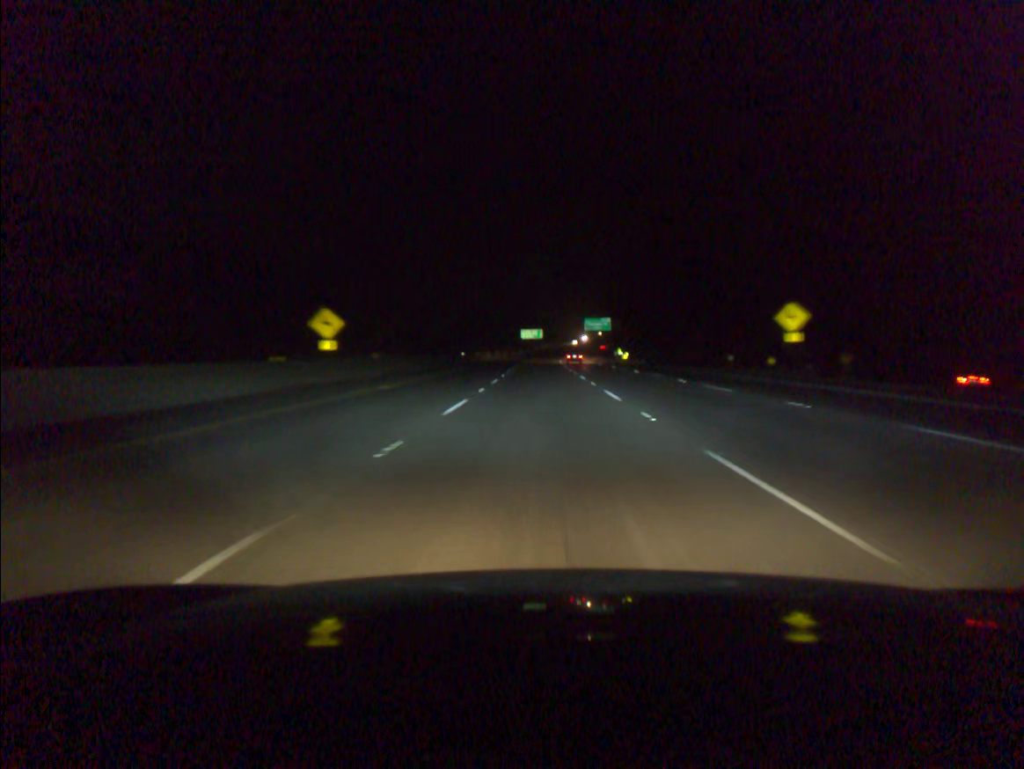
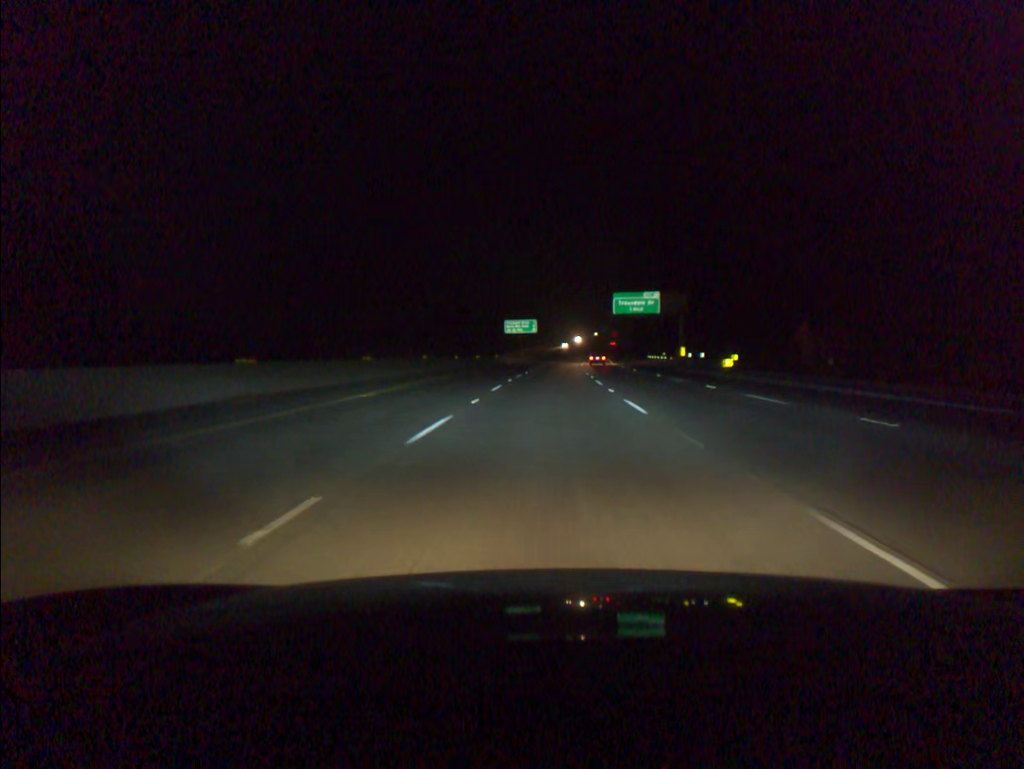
(+0.1, +76.8) m; 0°
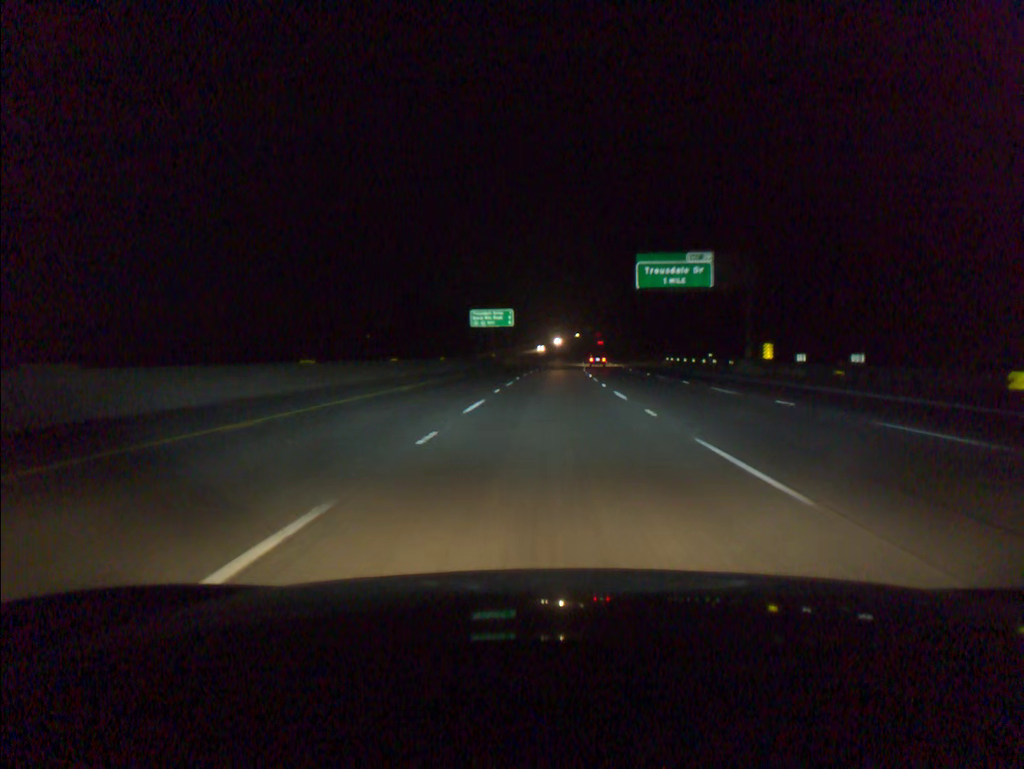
(+0.4, +38.3) m; +1°
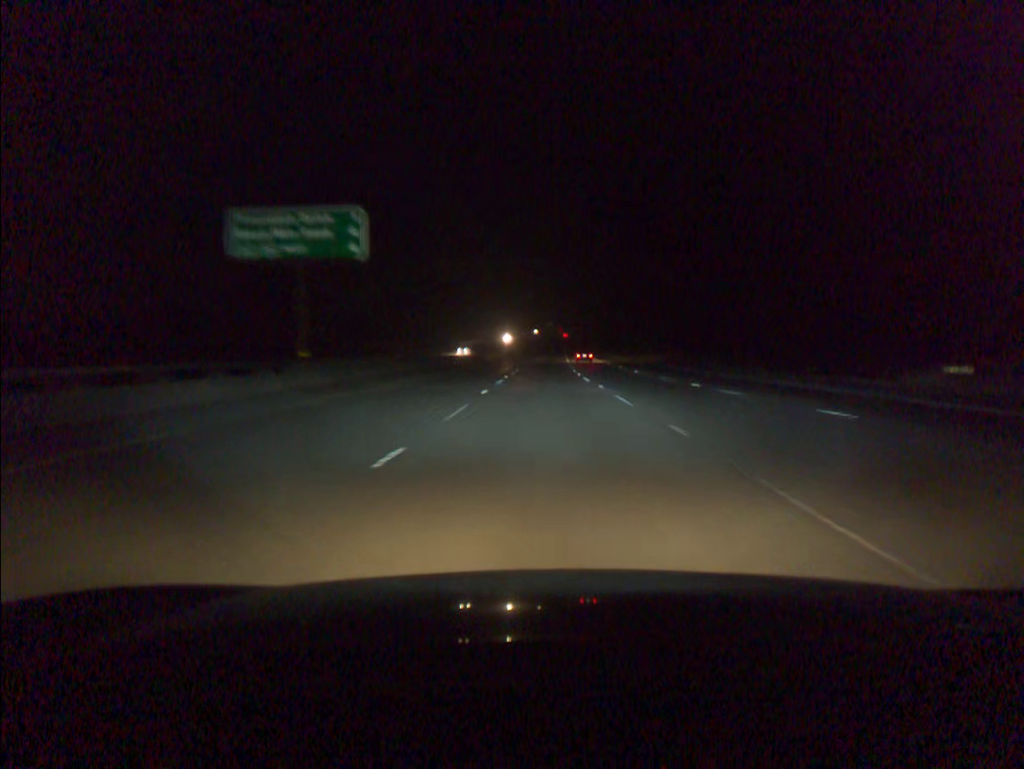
(+2.2, +76.4) m; +3°
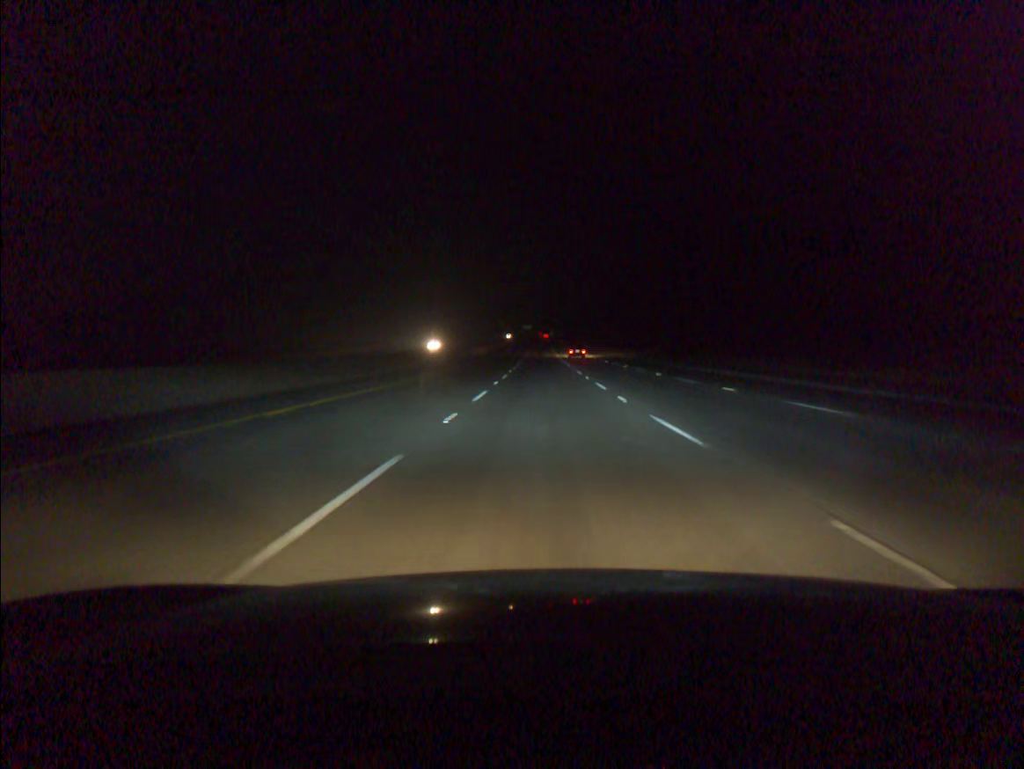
(+1.2, +95.3) m; +2°
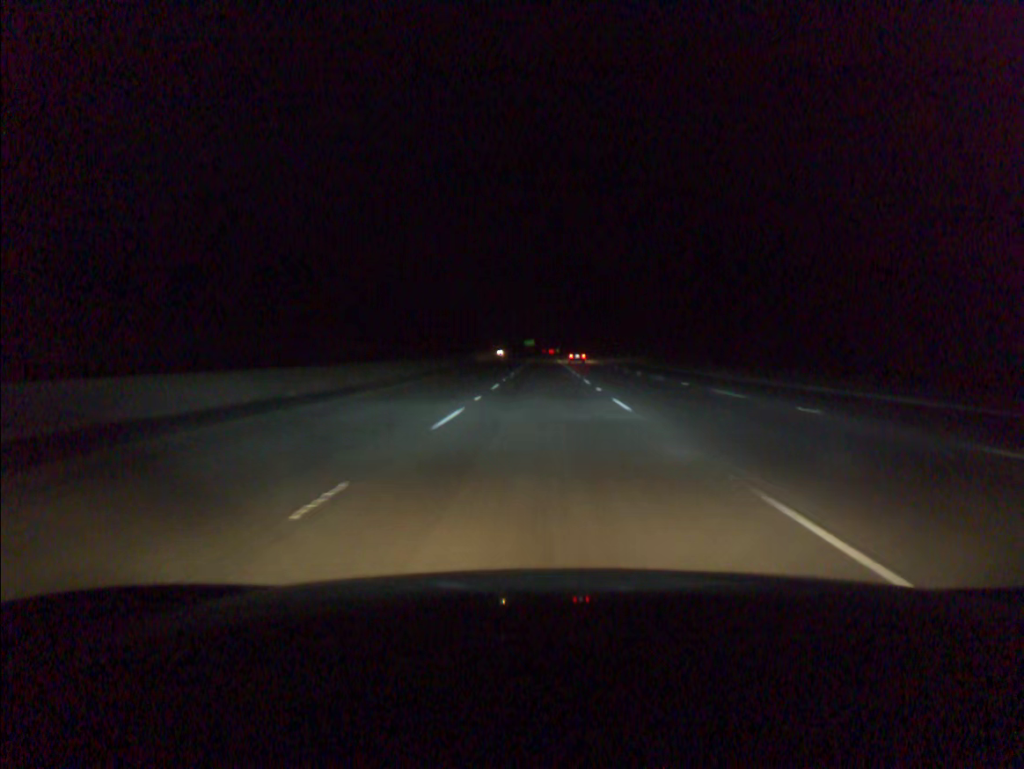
(0.0, +94.8) m; 0°
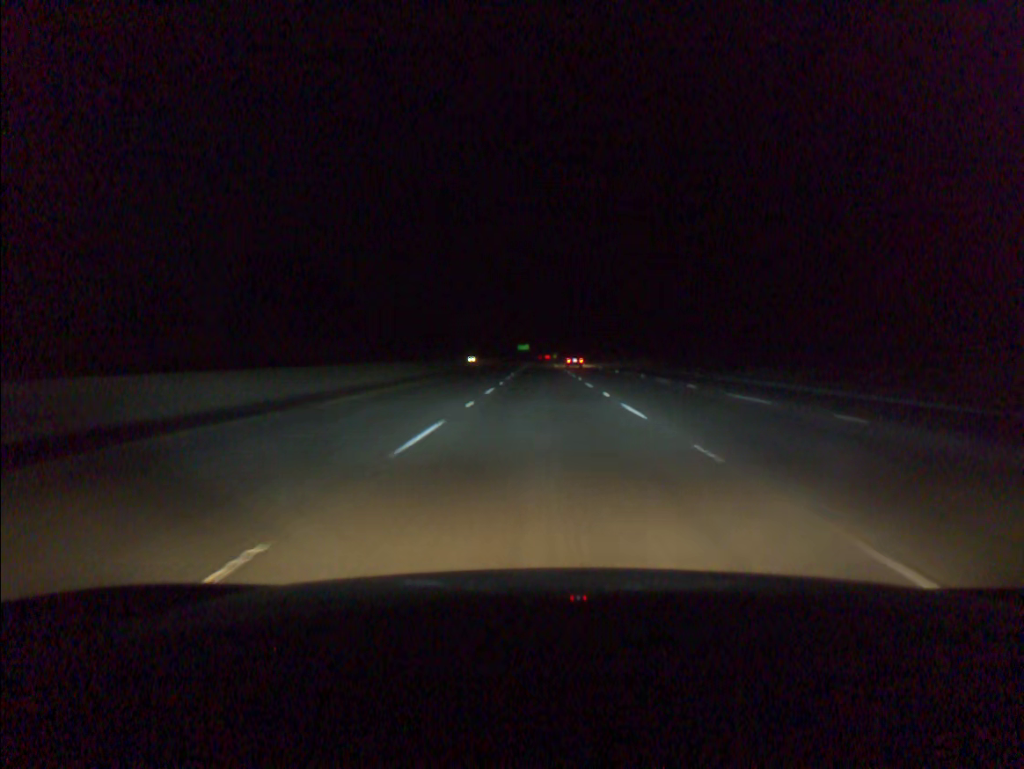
(+0.1, +75.4) m; 0°
